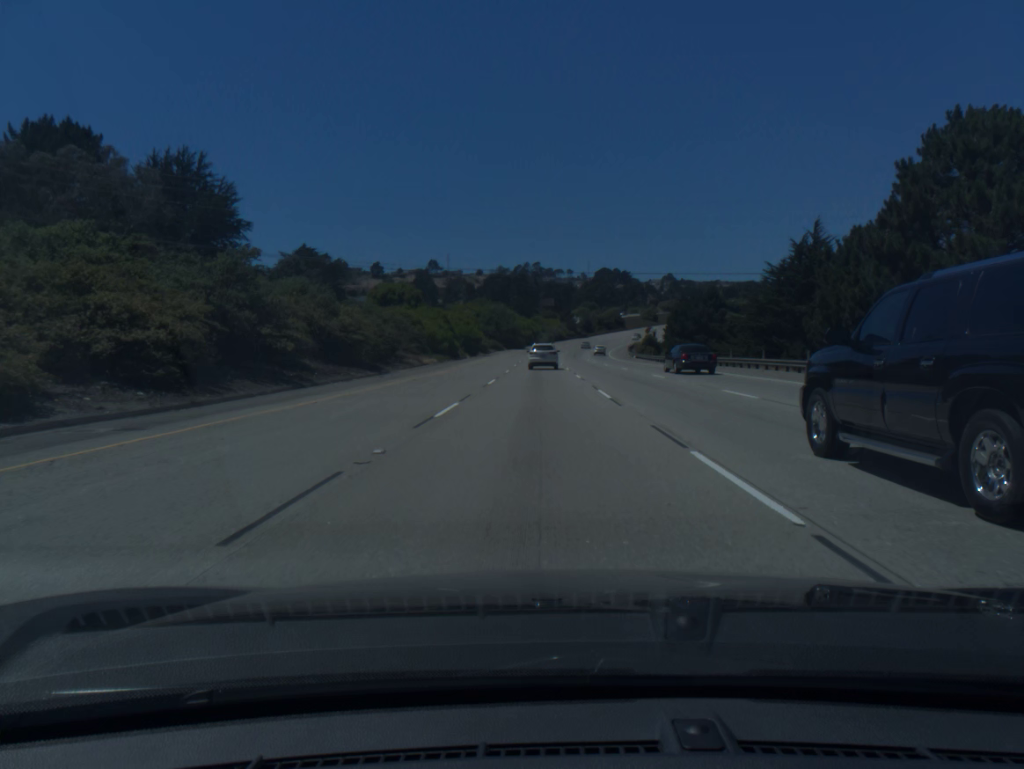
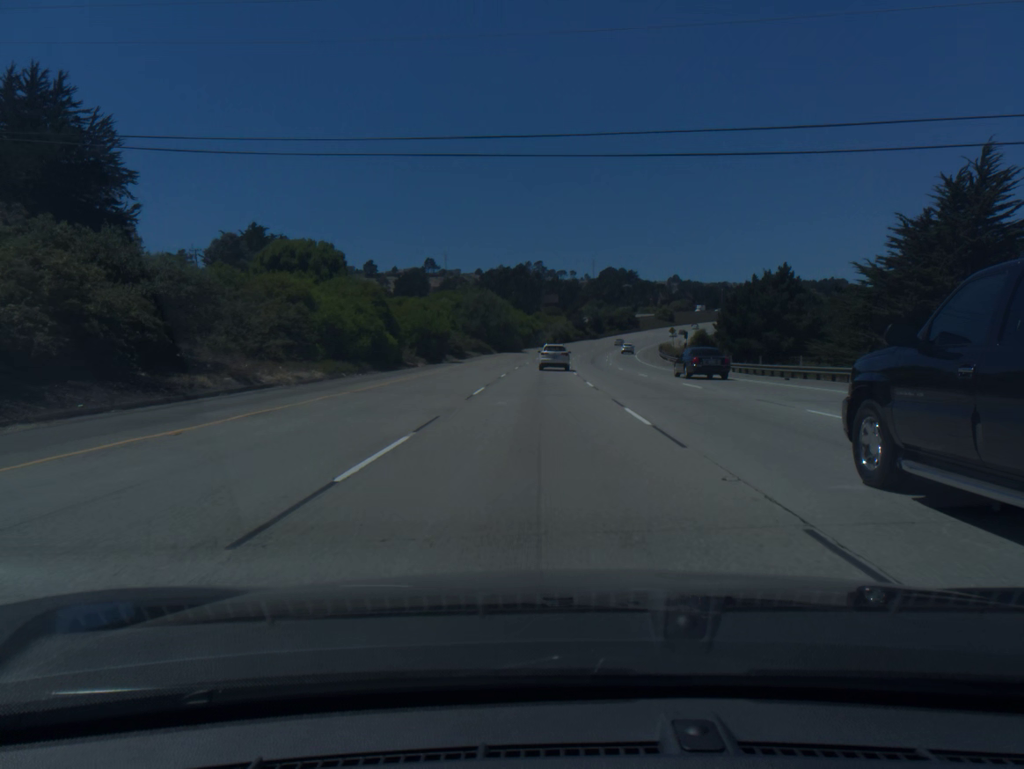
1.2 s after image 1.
(-0.1, +36.3) m; 0°
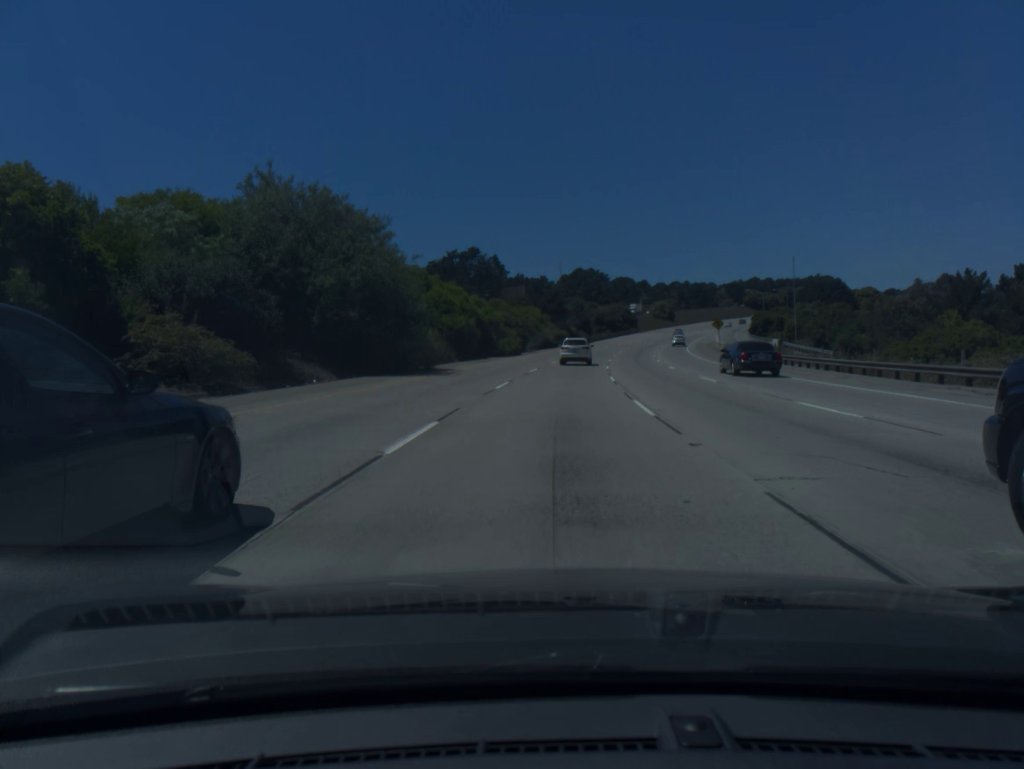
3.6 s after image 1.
(+0.6, +71.6) m; +2°
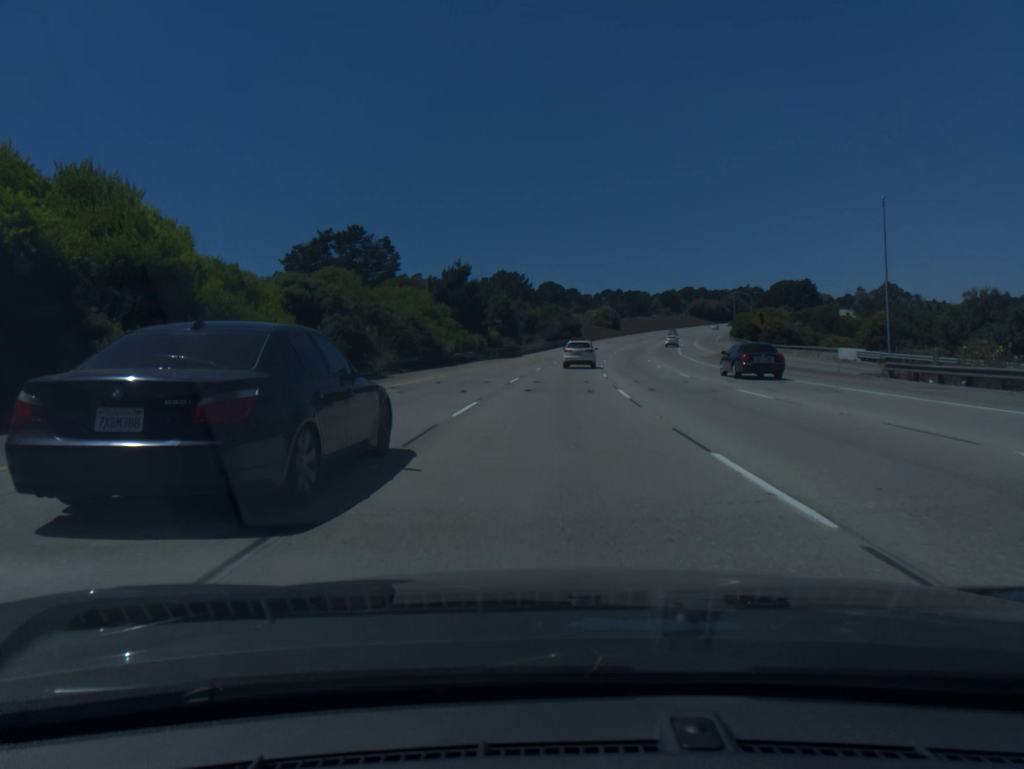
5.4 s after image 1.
(+2.4, +52.6) m; +6°
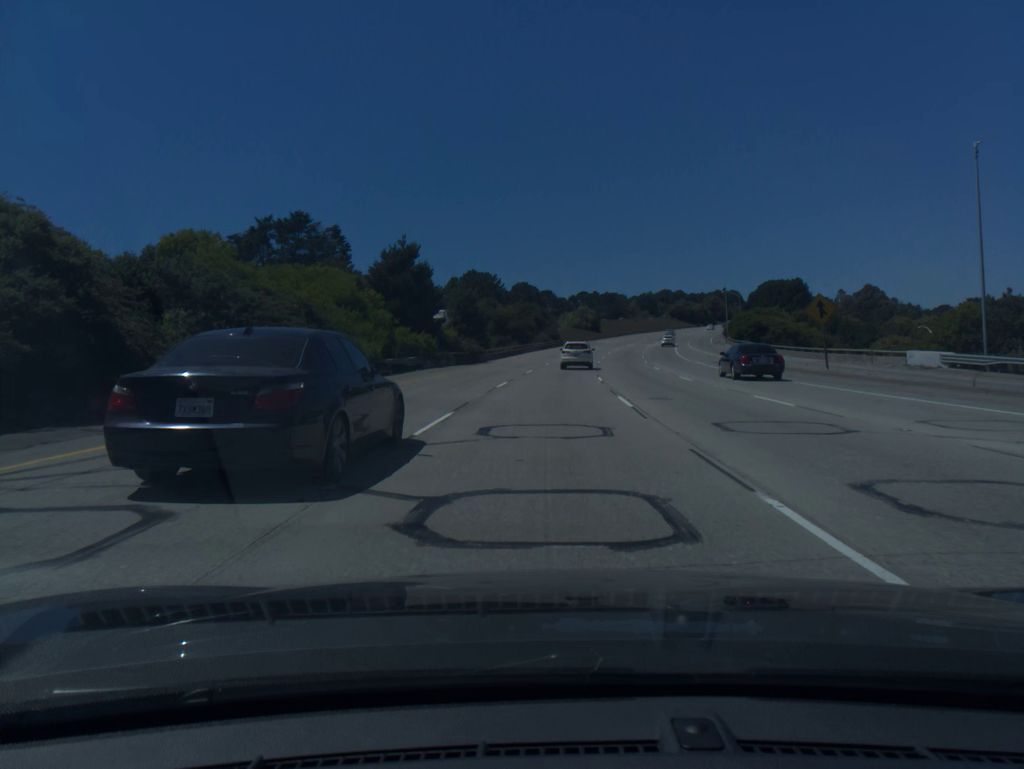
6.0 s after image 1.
(+0.3, +17.3) m; +2°
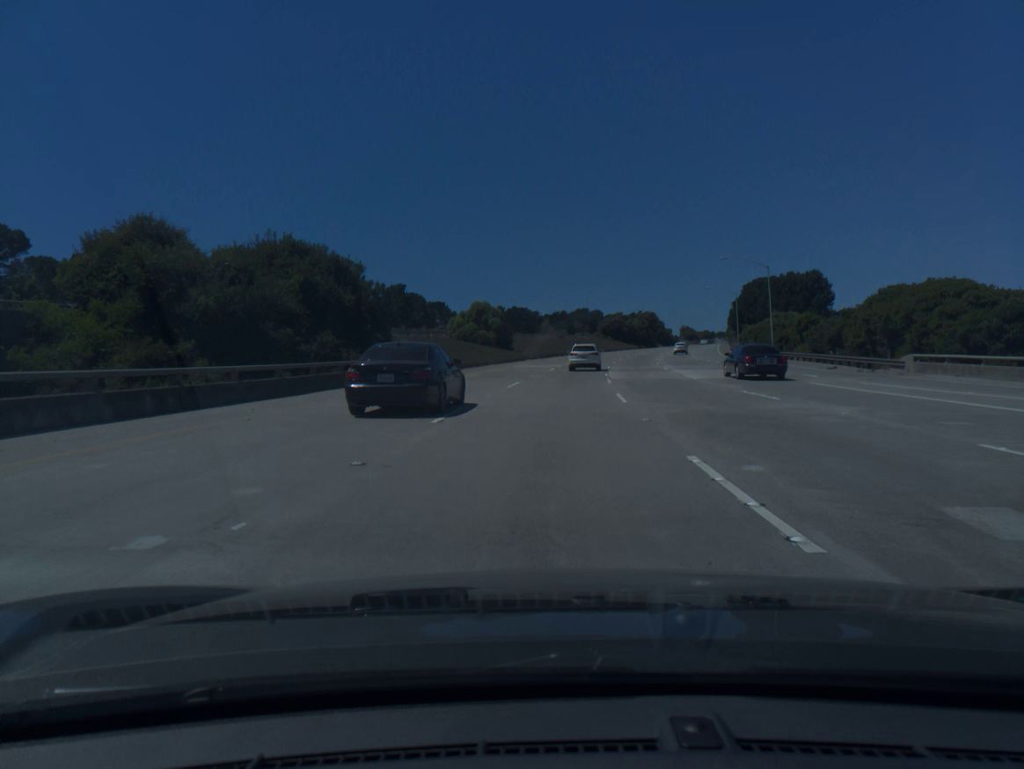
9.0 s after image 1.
(+5.0, +84.2) m; +7°
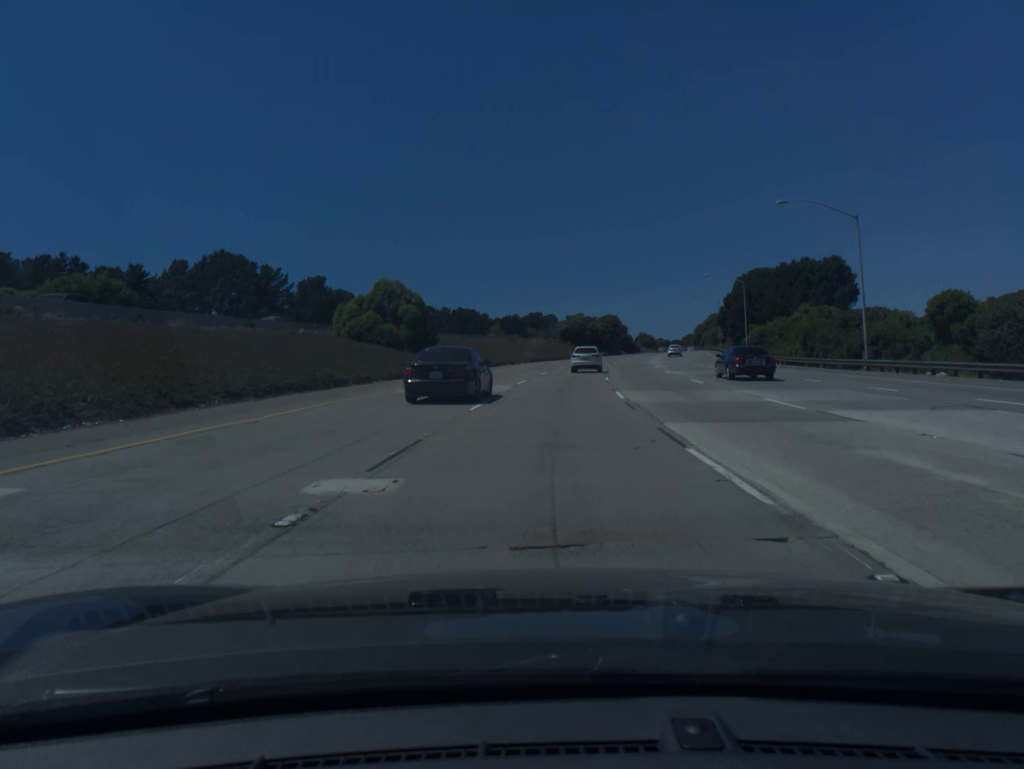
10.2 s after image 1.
(+0.9, +32.7) m; +3°
